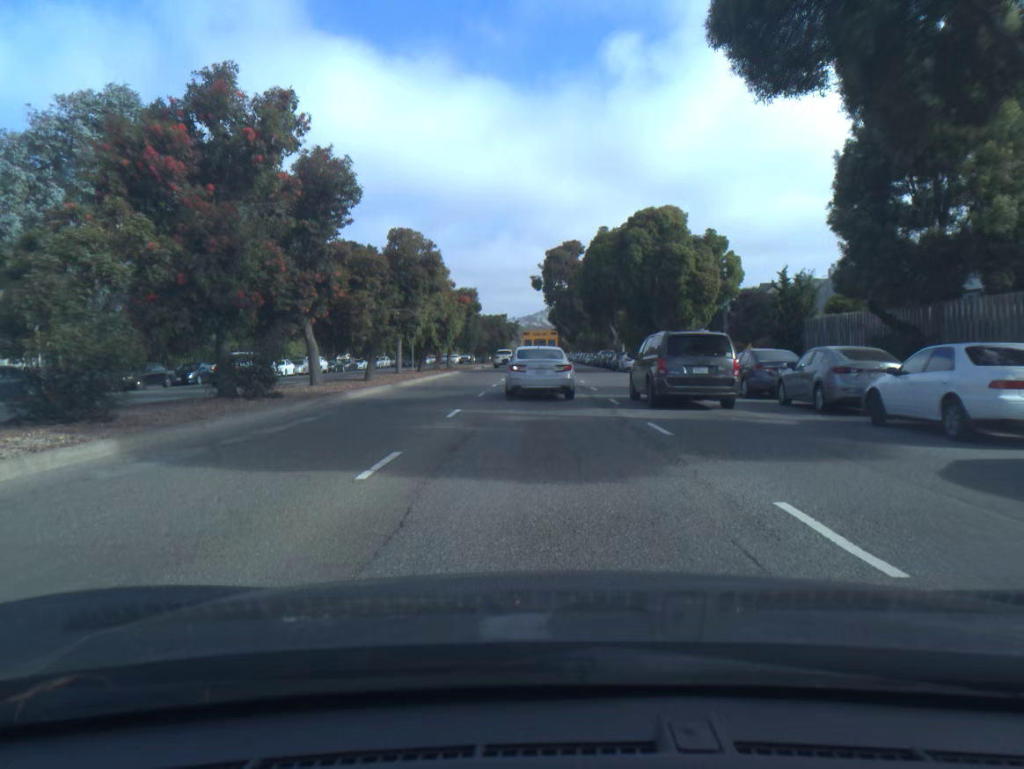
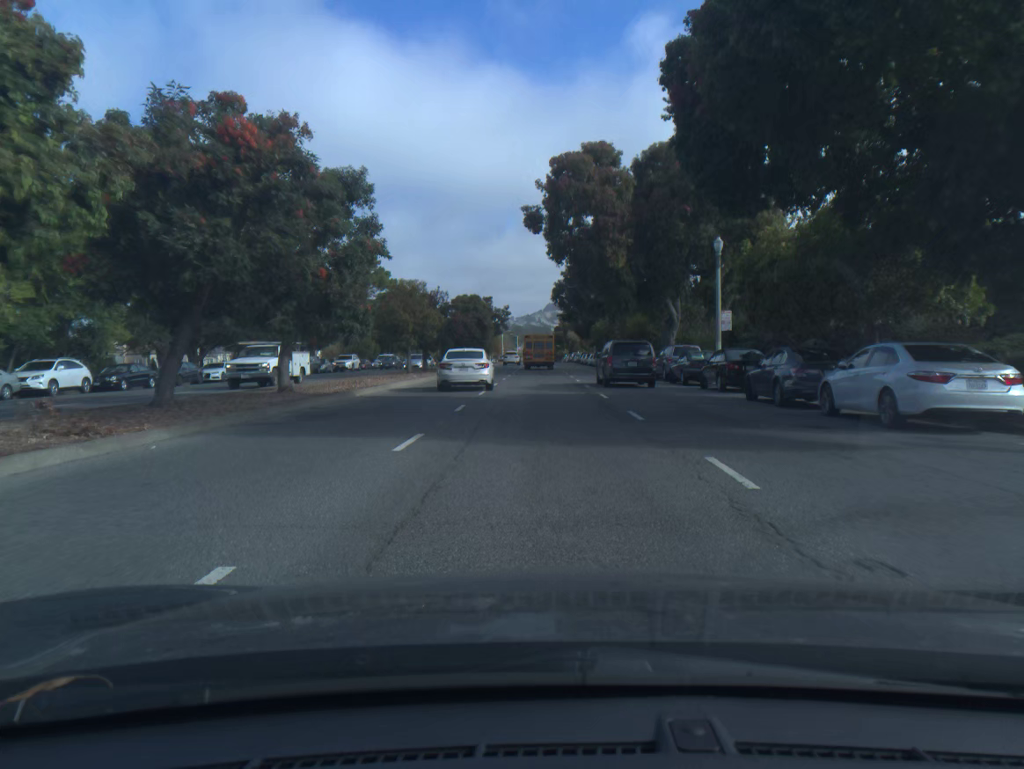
(-0.1, +41.7) m; 0°
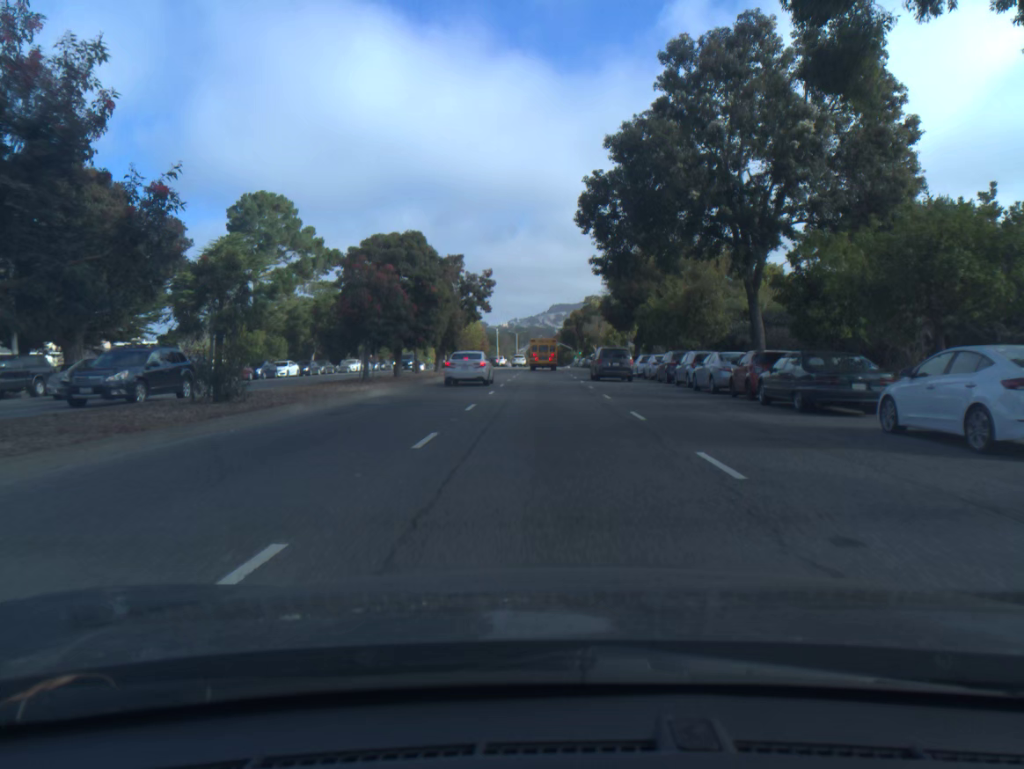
(-0.2, +42.9) m; 0°
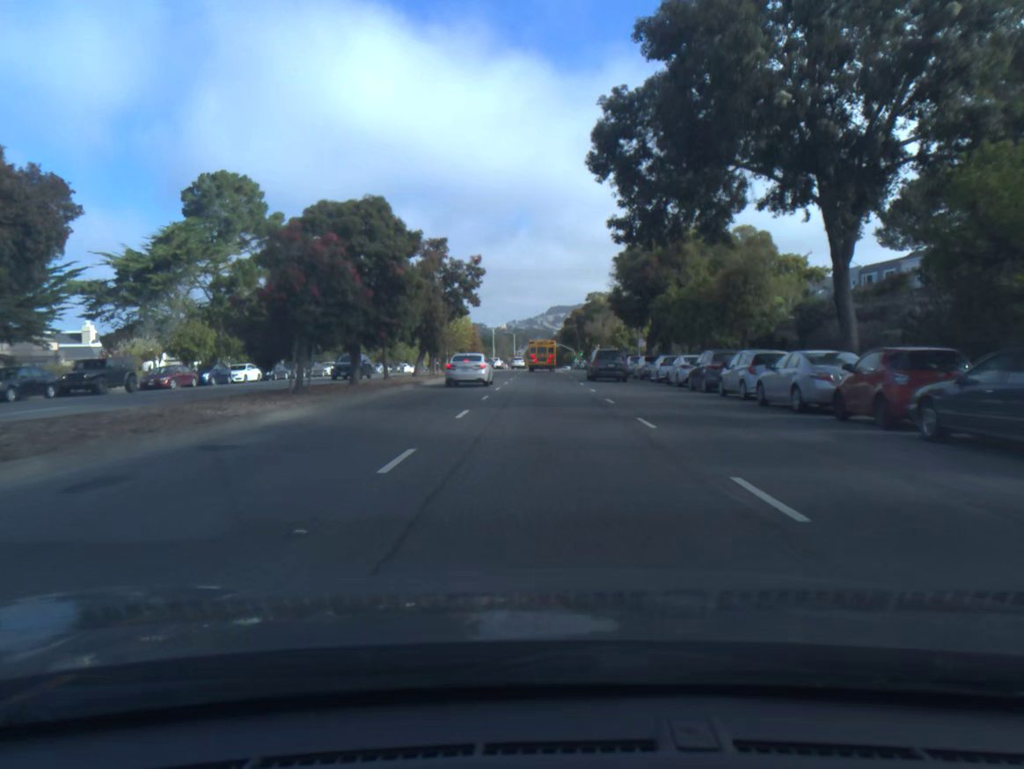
(0.0, +9.2) m; 0°
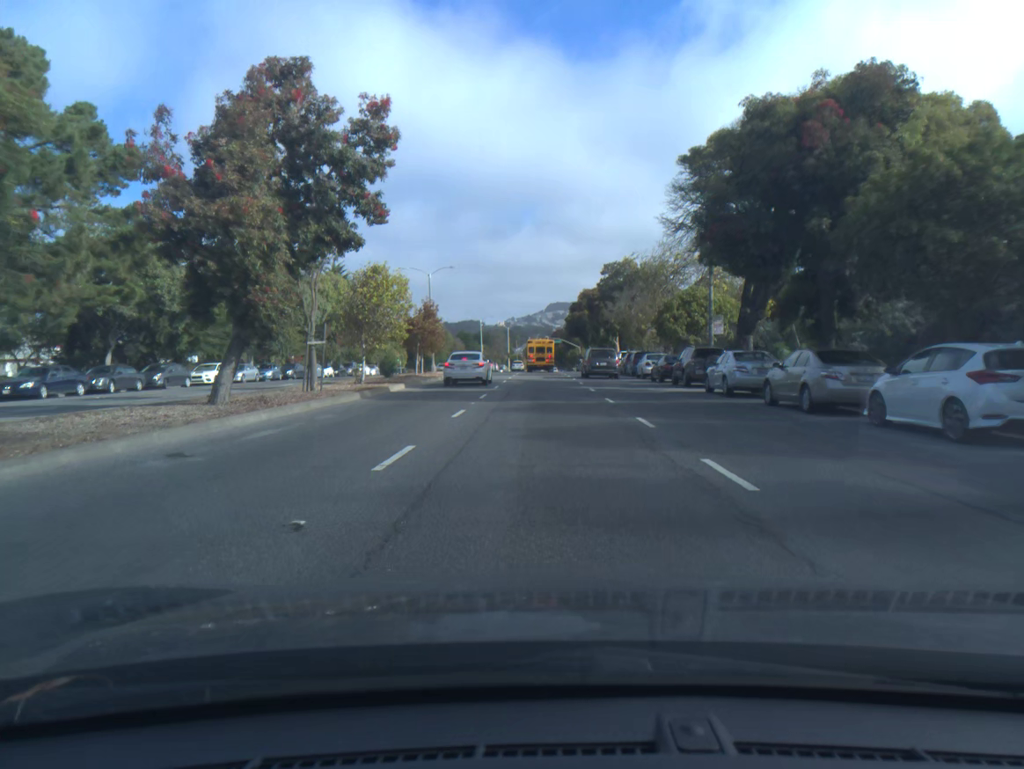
(+0.1, +28.8) m; 0°
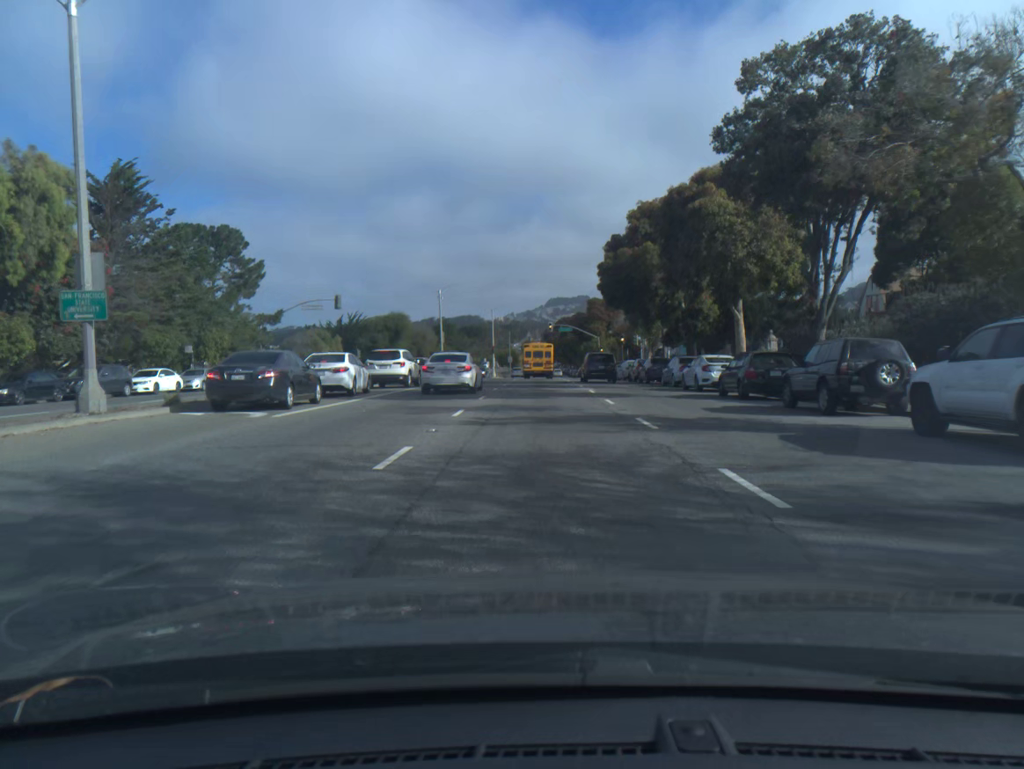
(0.0, +51.3) m; 0°
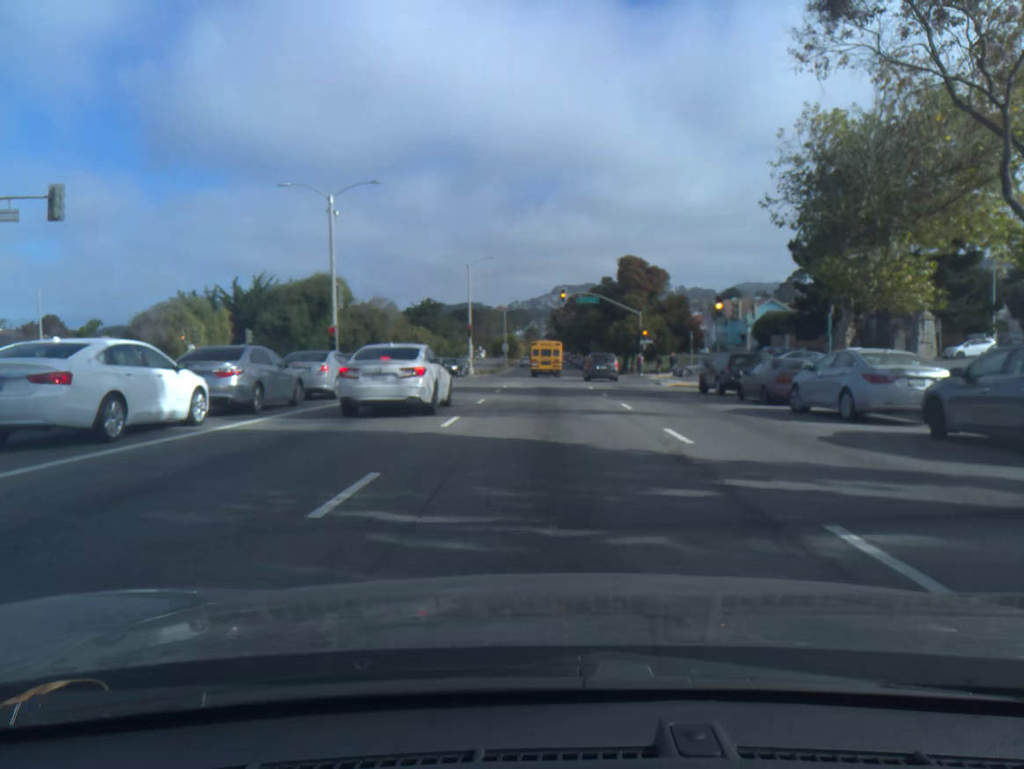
(-0.2, +39.6) m; 0°
